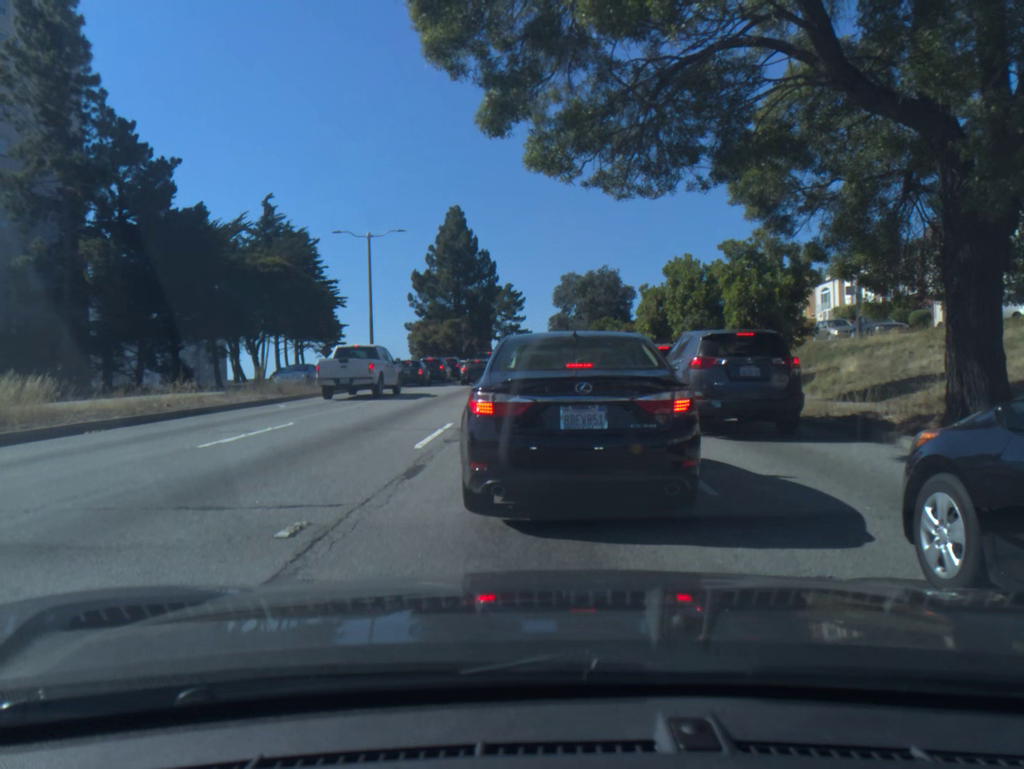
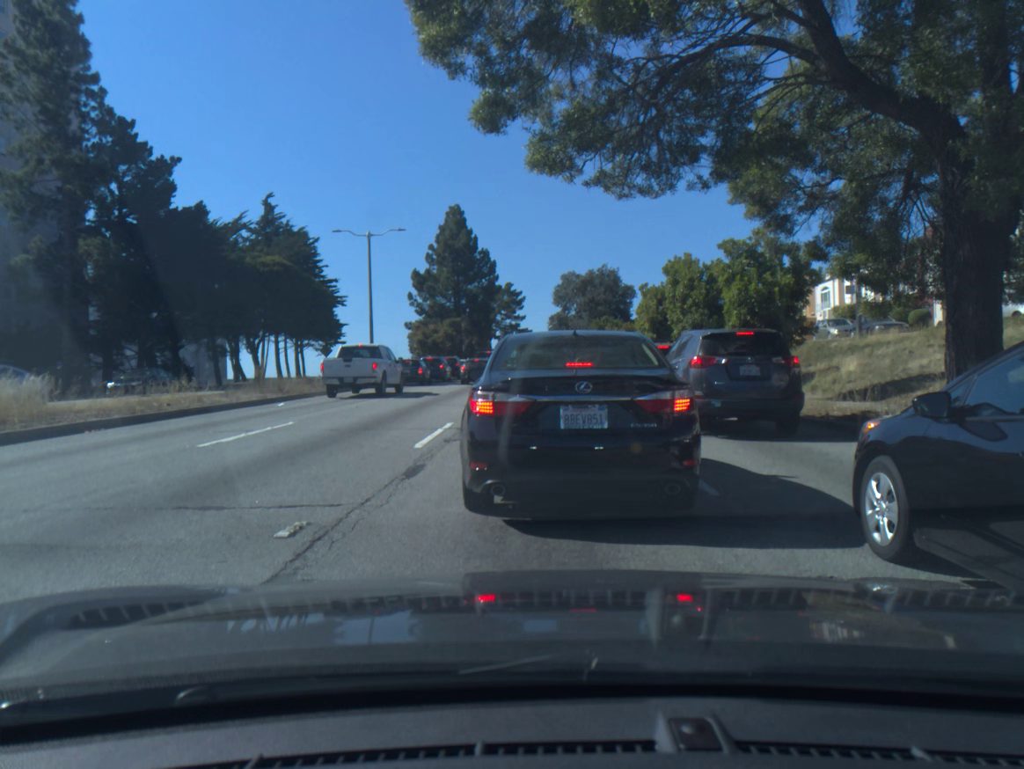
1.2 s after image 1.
(0.0, 0.0) m; 0°
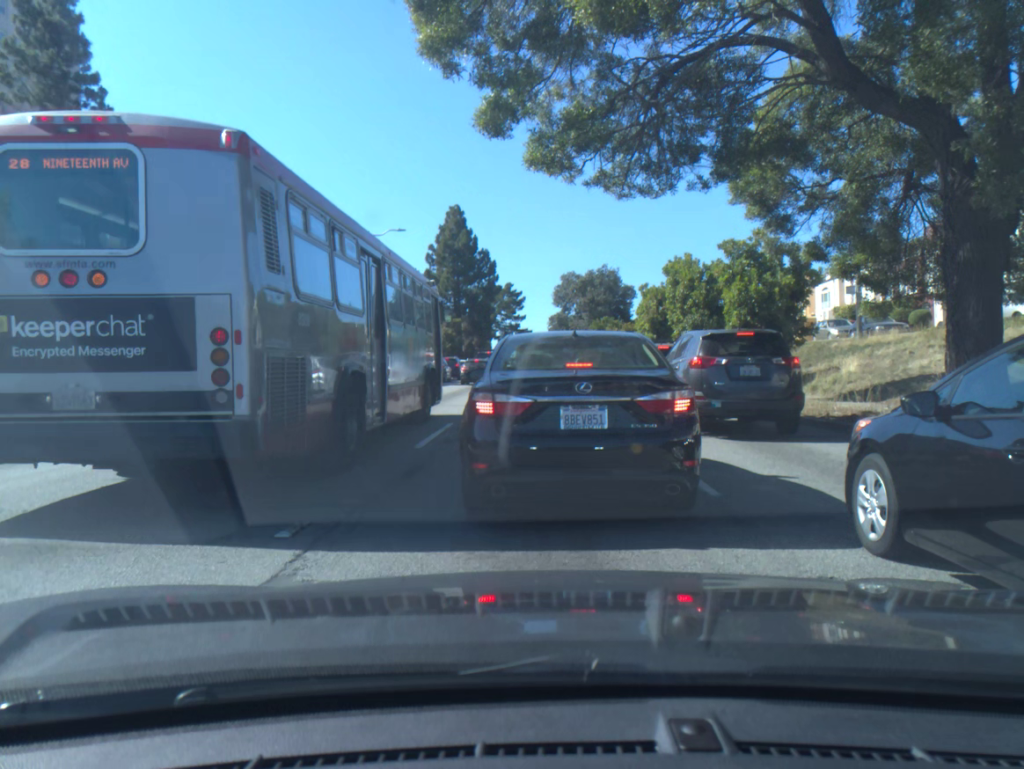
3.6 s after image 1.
(0.0, 0.0) m; 0°
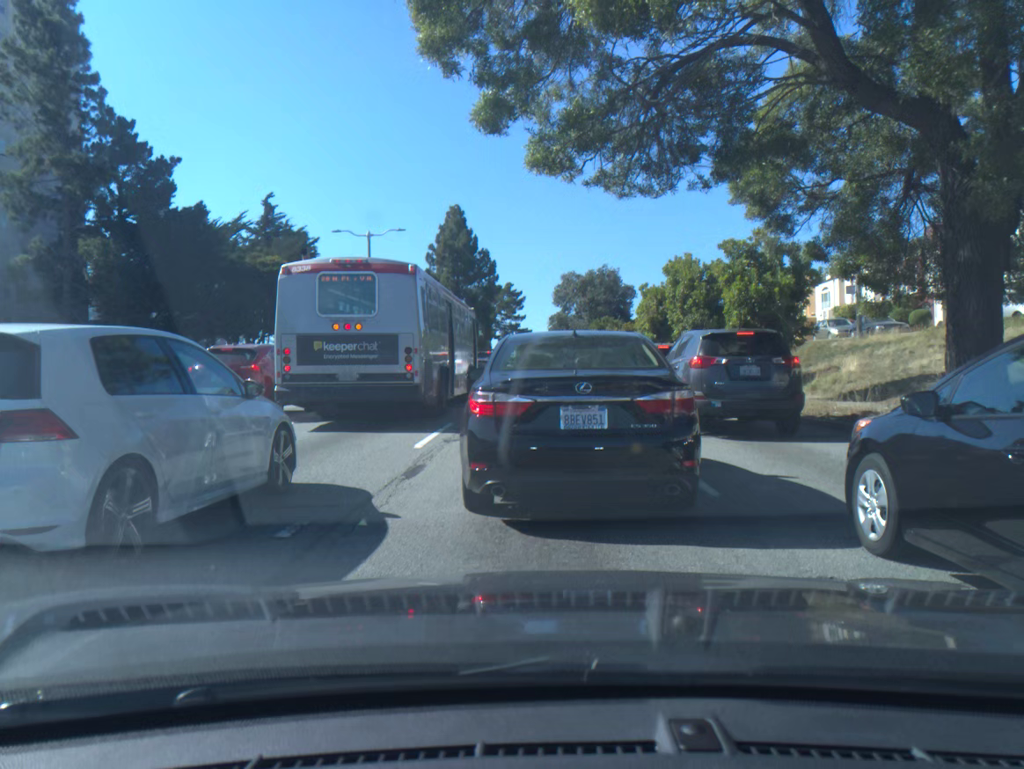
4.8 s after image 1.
(0.0, 0.0) m; 0°
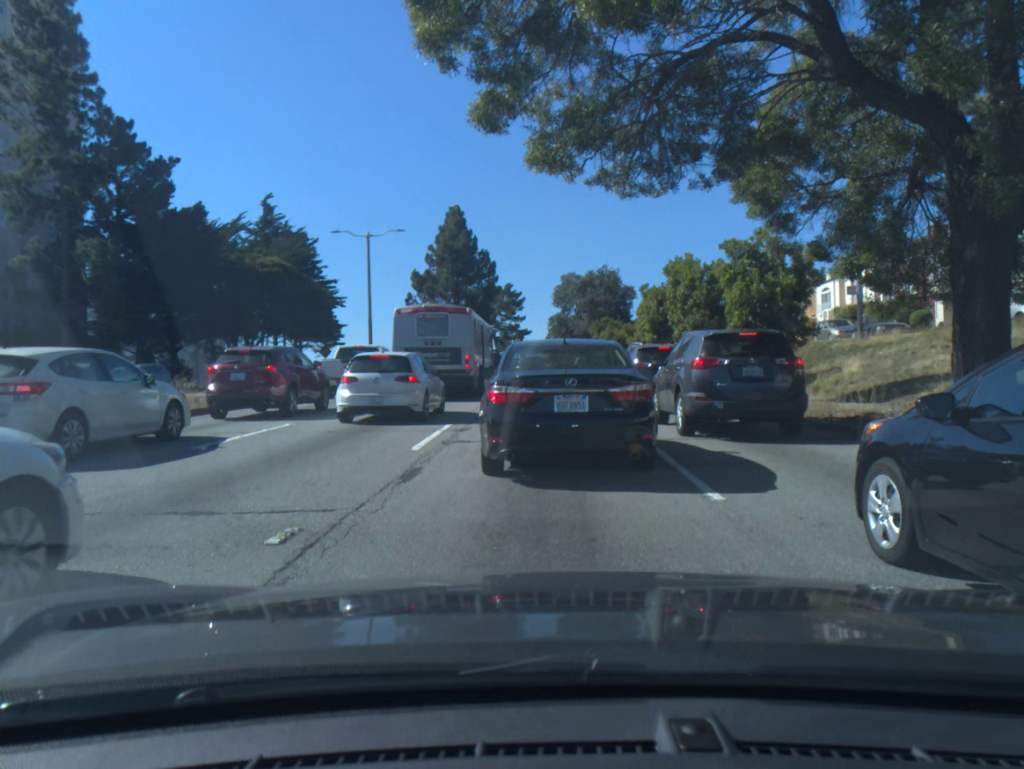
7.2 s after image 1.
(0.0, +0.1) m; 0°
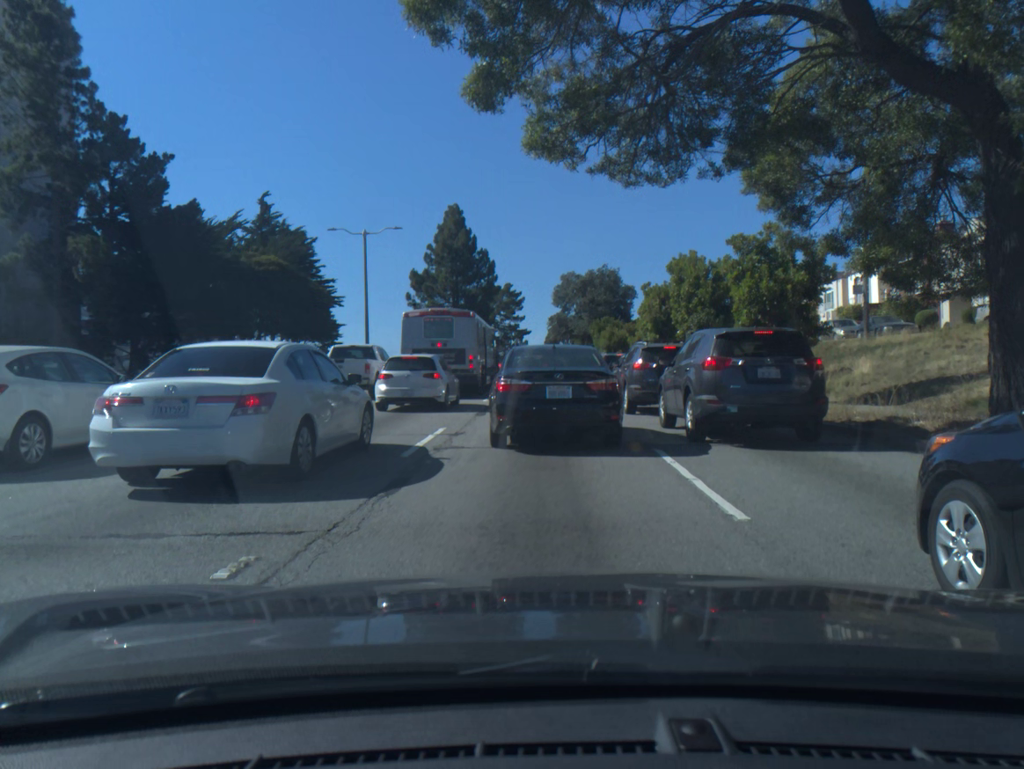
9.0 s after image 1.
(0.0, +0.8) m; 0°
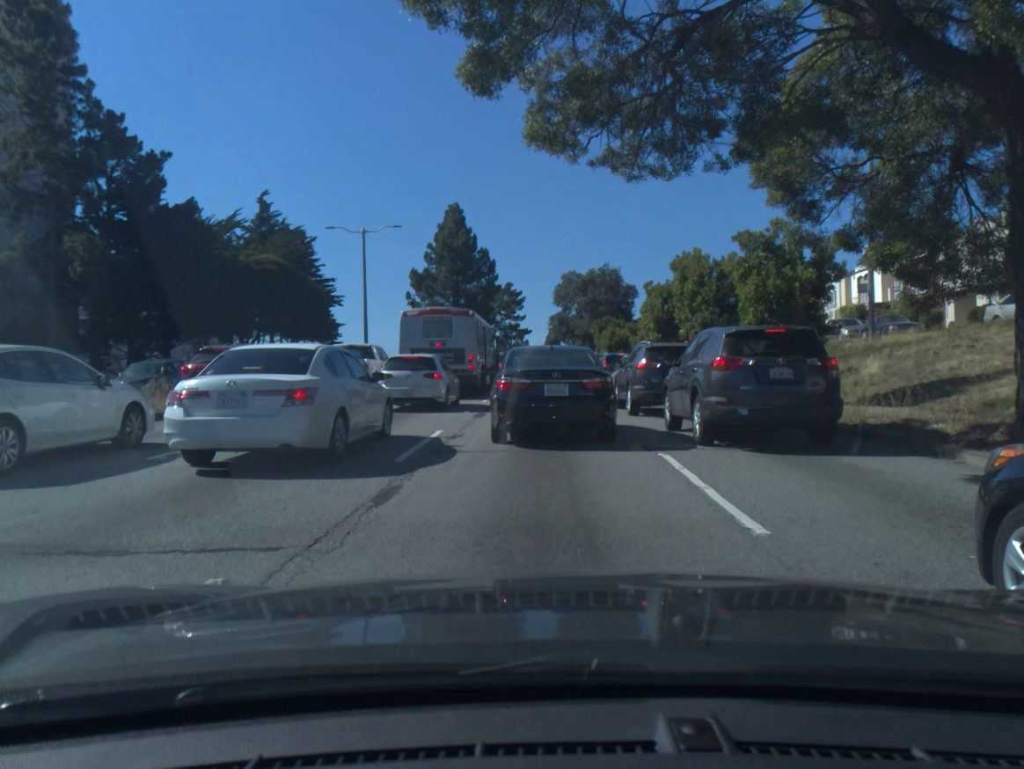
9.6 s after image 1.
(0.0, +0.5) m; 0°
